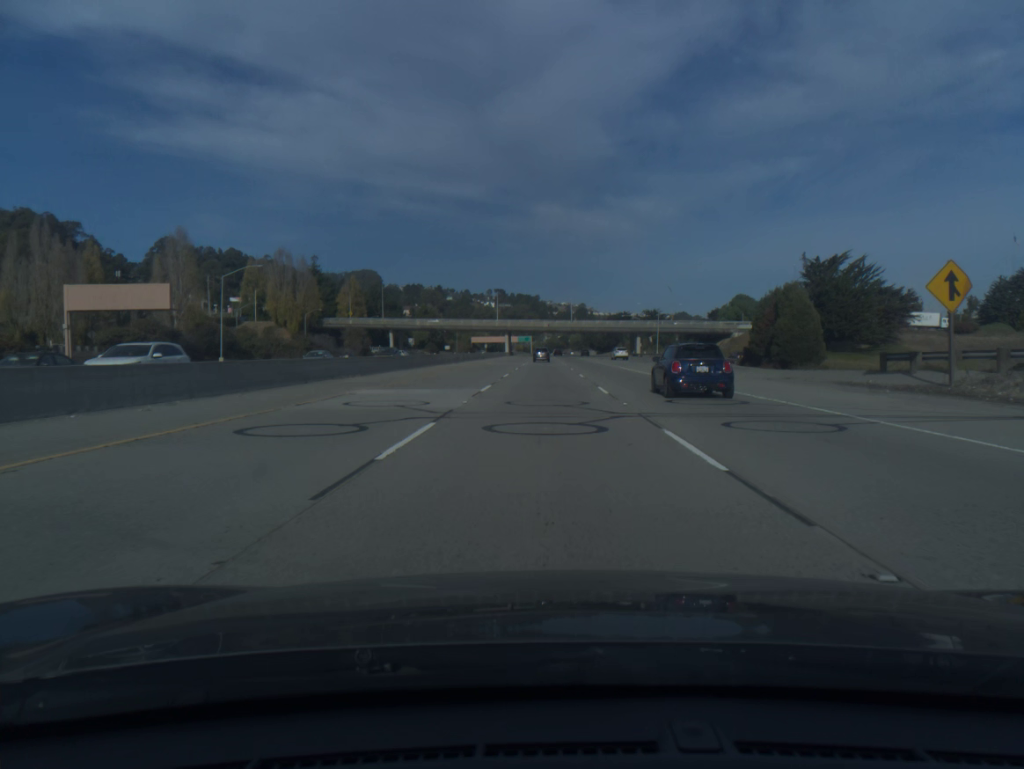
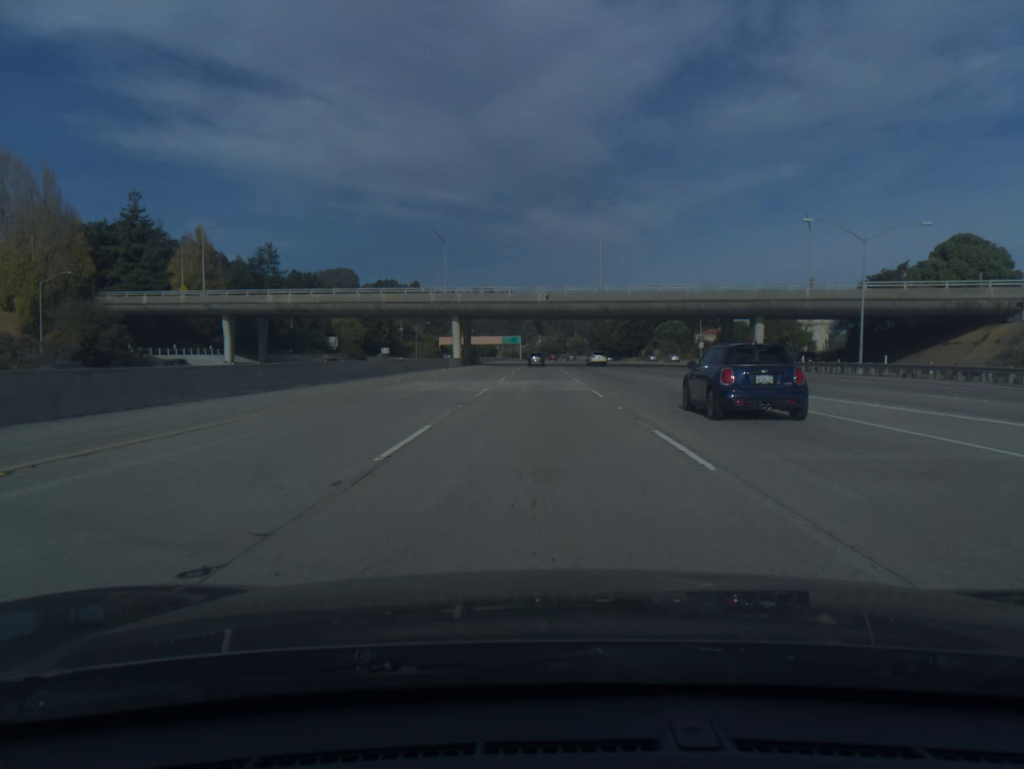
(+0.3, +101.5) m; 0°
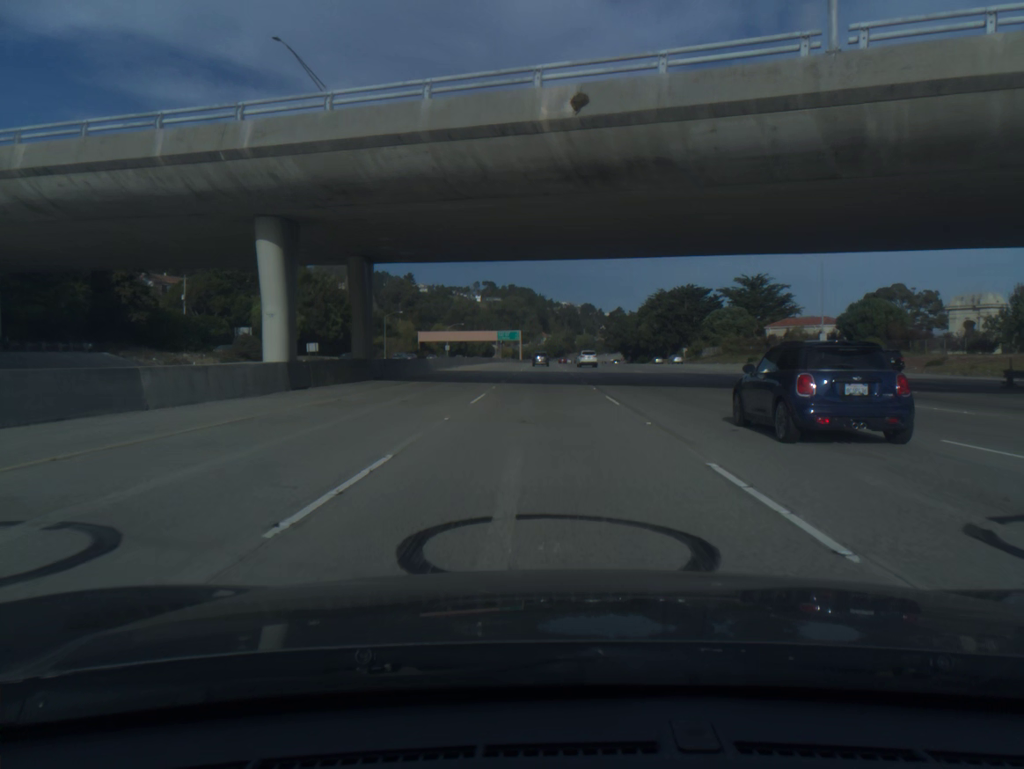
(-0.1, +61.0) m; 0°
